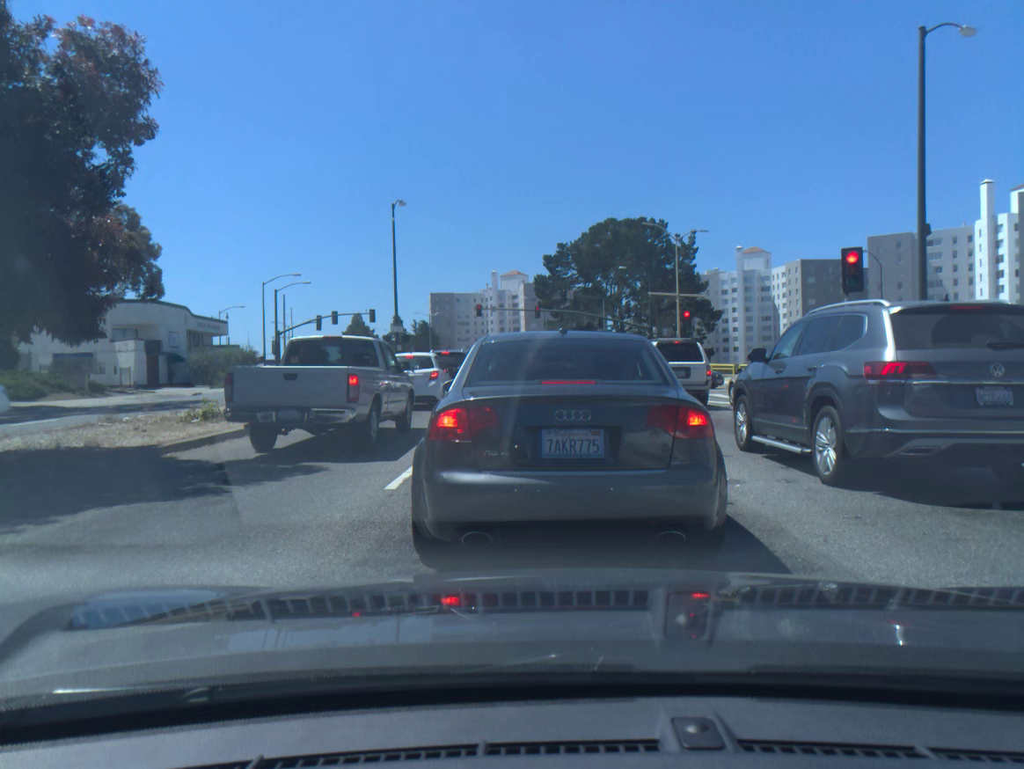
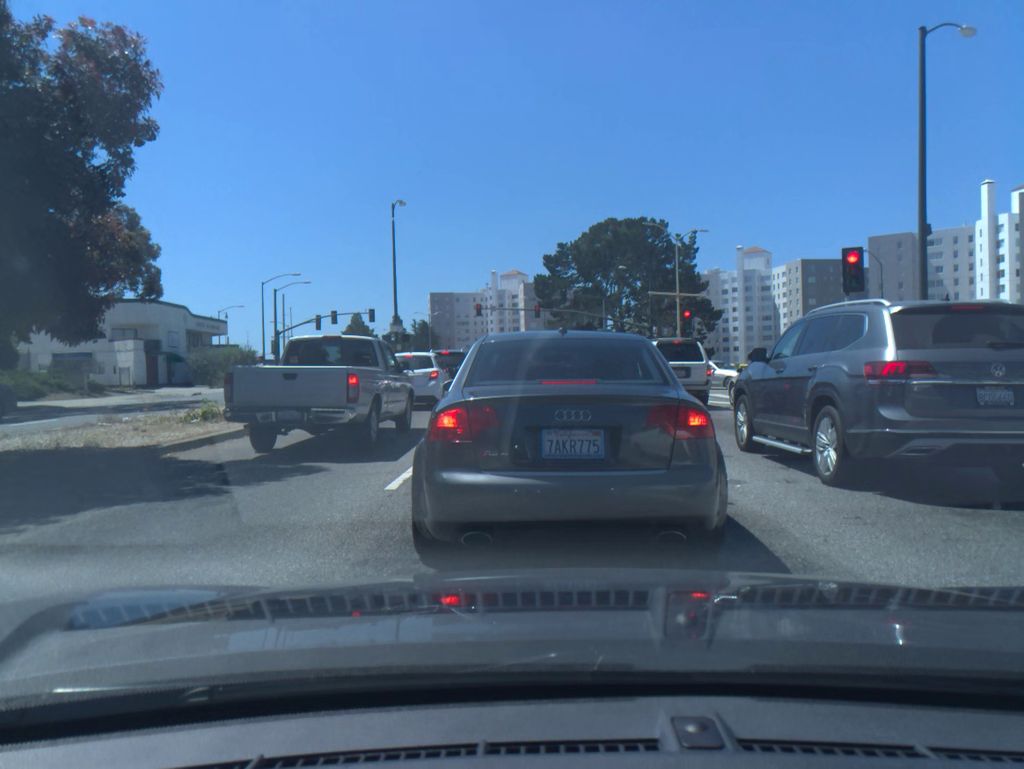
(0.0, 0.0) m; 0°
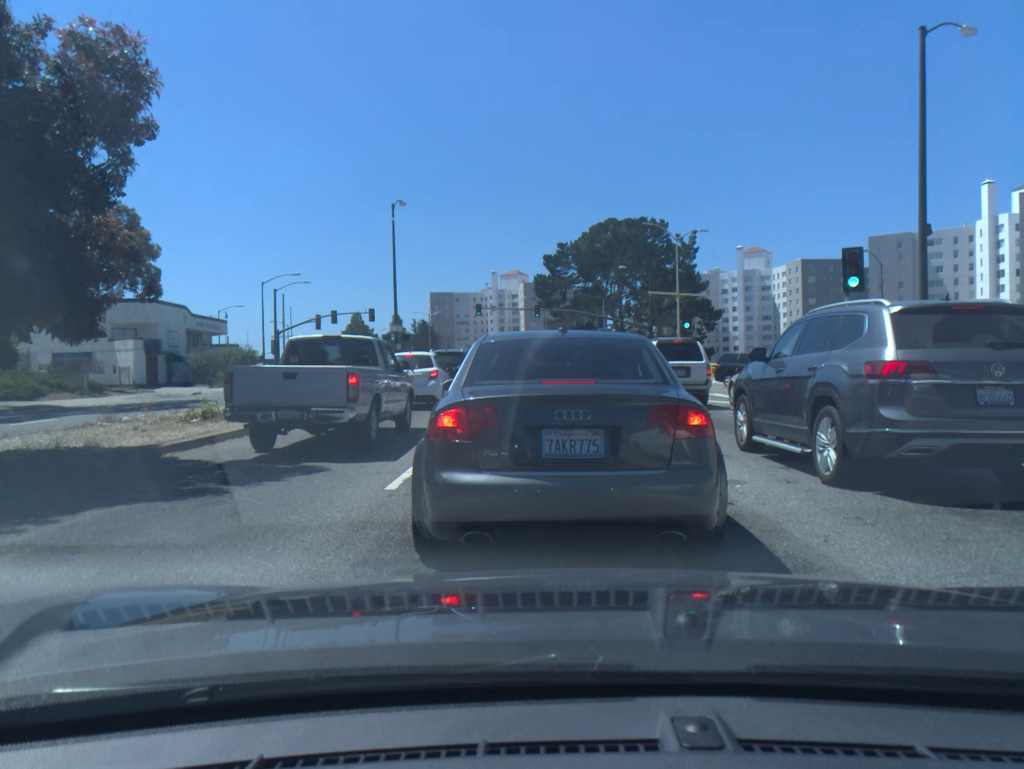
(0.0, 0.0) m; 0°
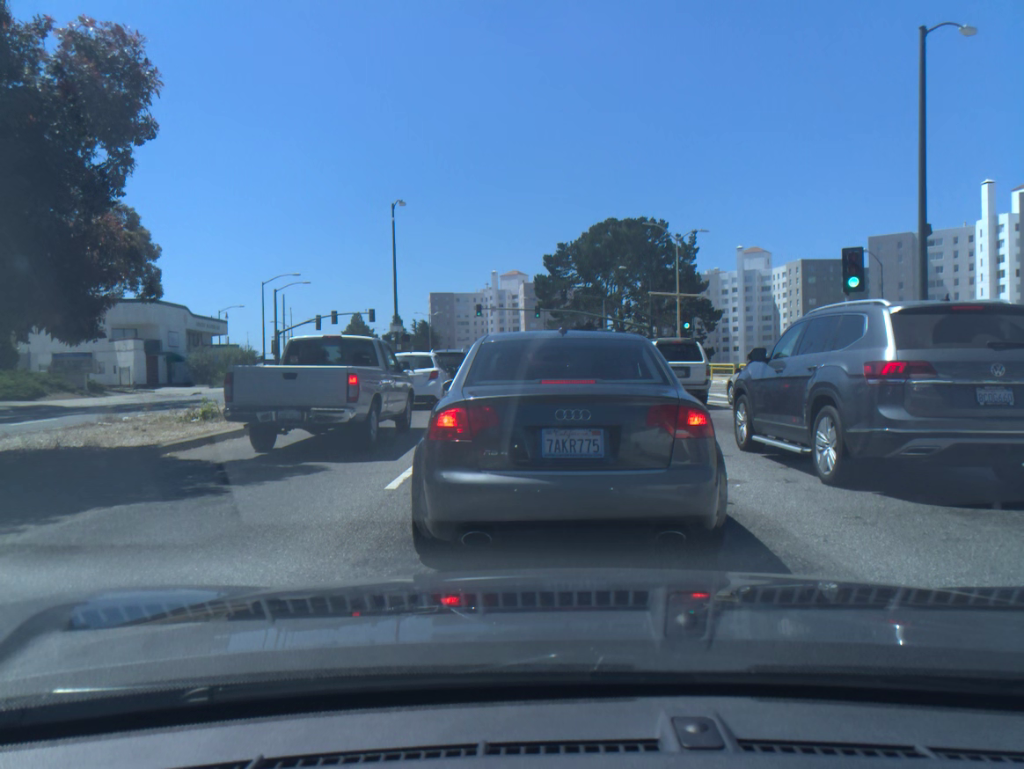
(0.0, 0.0) m; 0°
